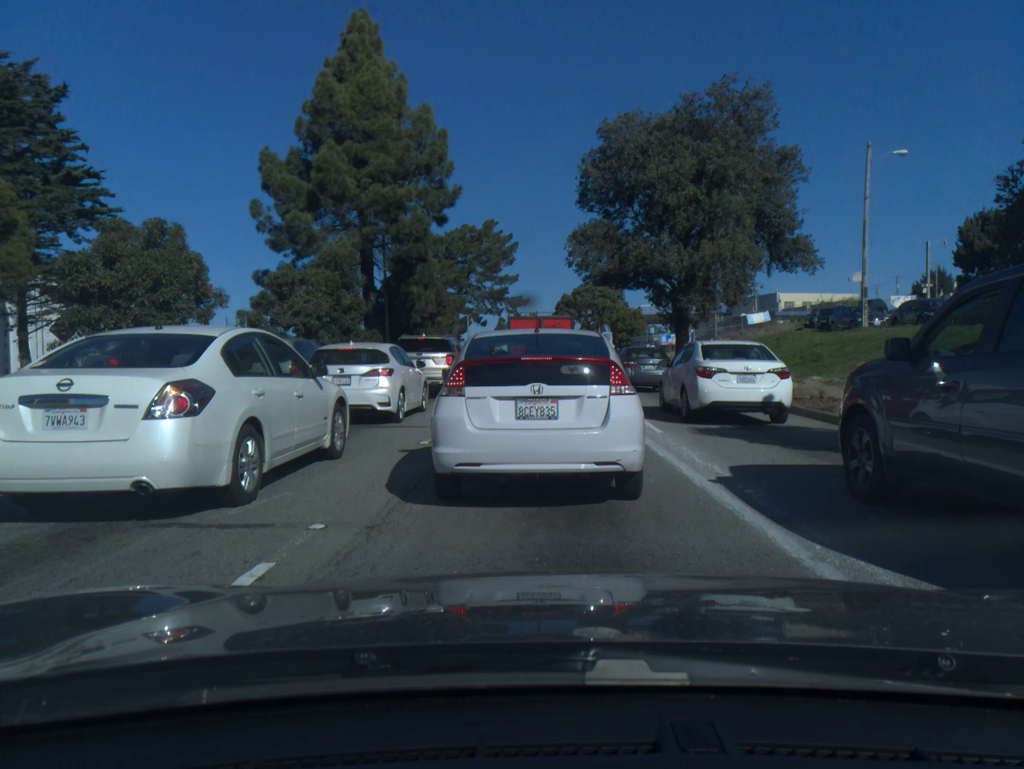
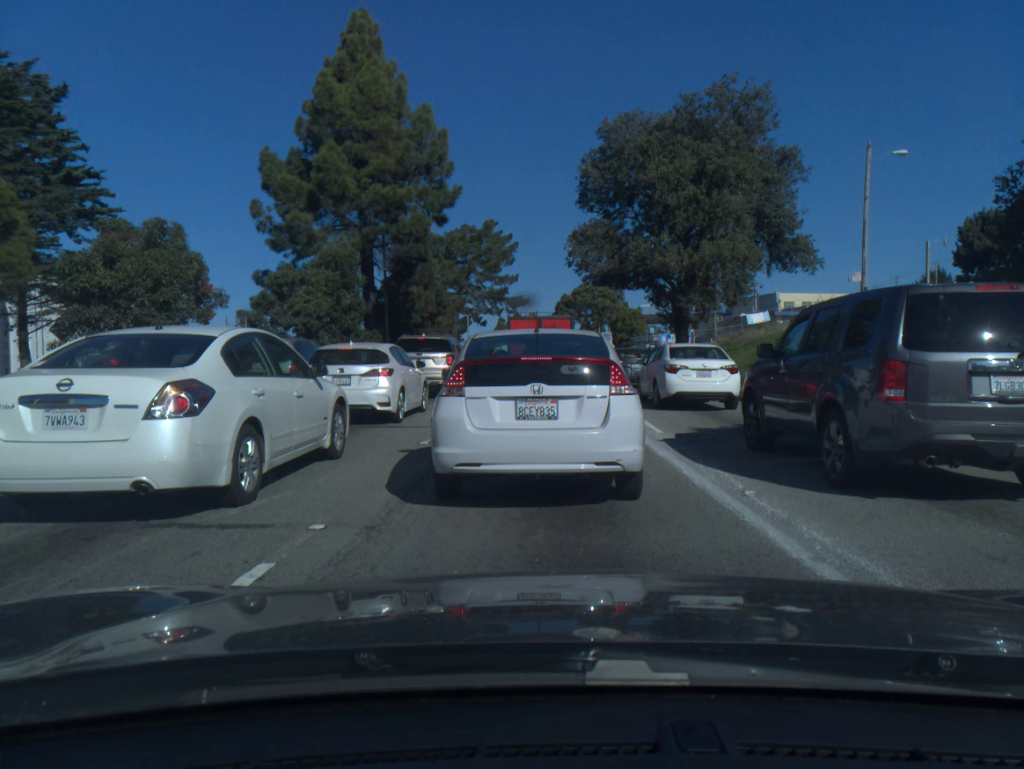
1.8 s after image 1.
(0.0, 0.0) m; 0°
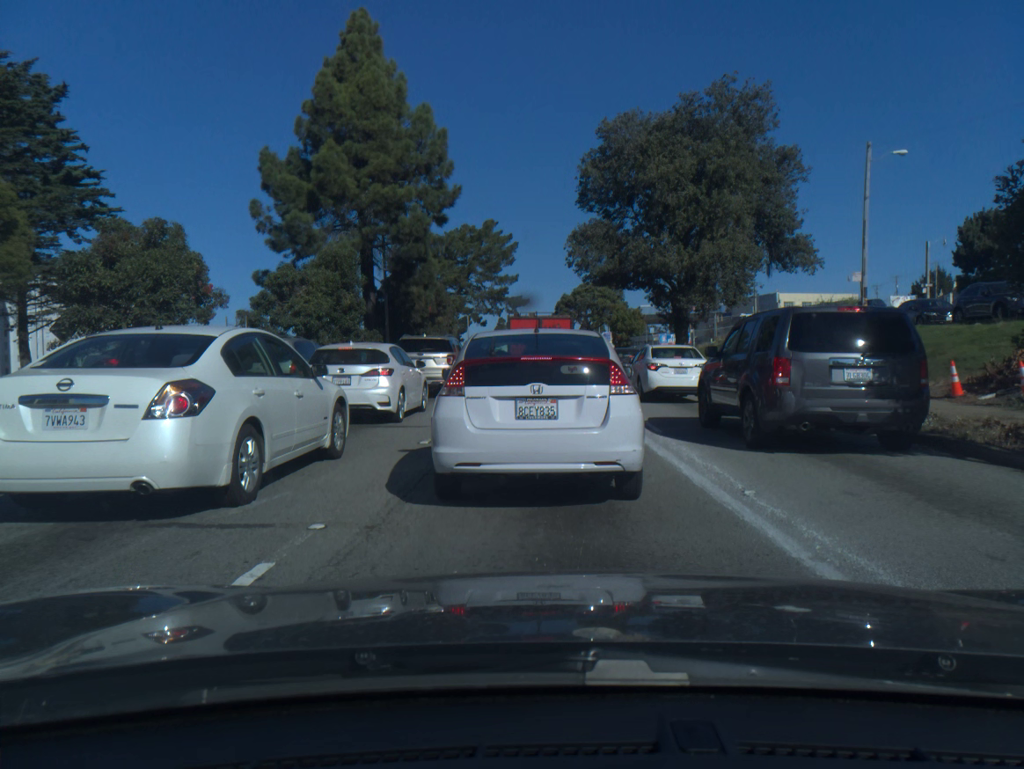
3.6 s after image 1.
(0.0, 0.0) m; 0°
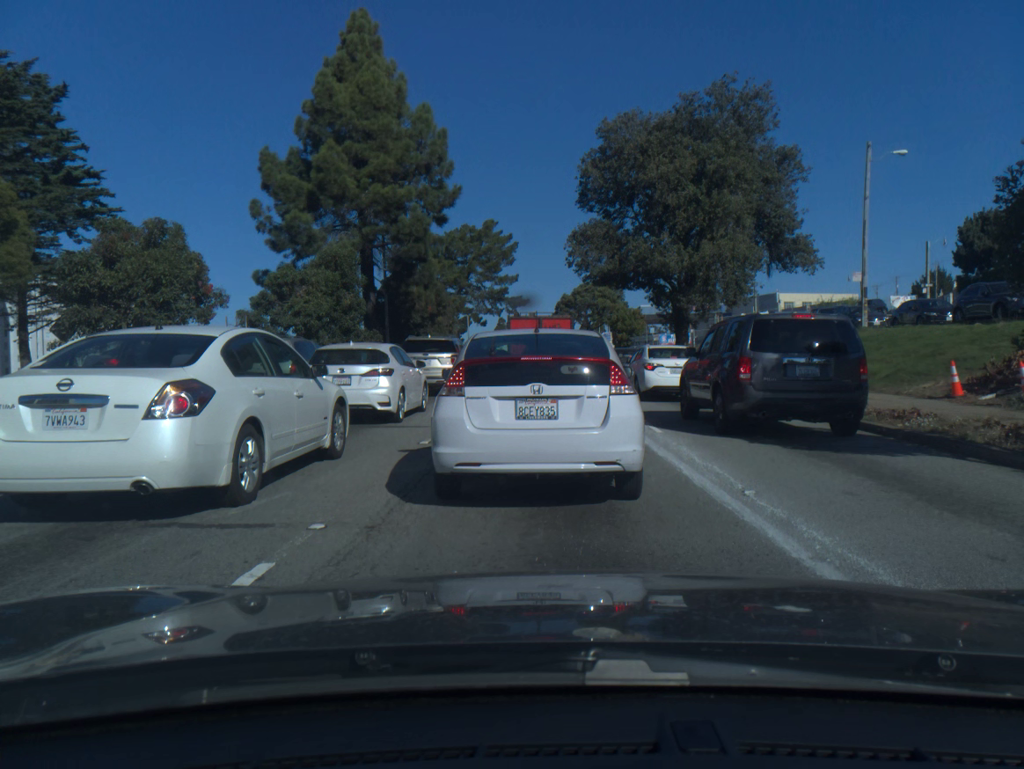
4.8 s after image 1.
(0.0, 0.0) m; 0°
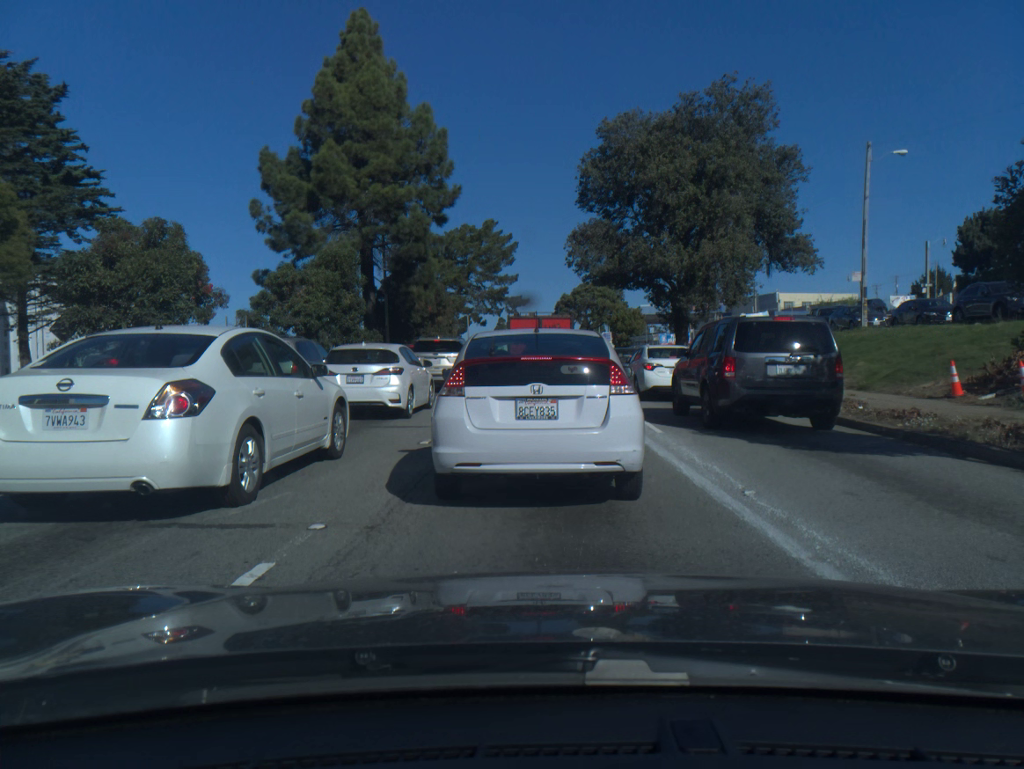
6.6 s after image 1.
(0.0, 0.0) m; 0°
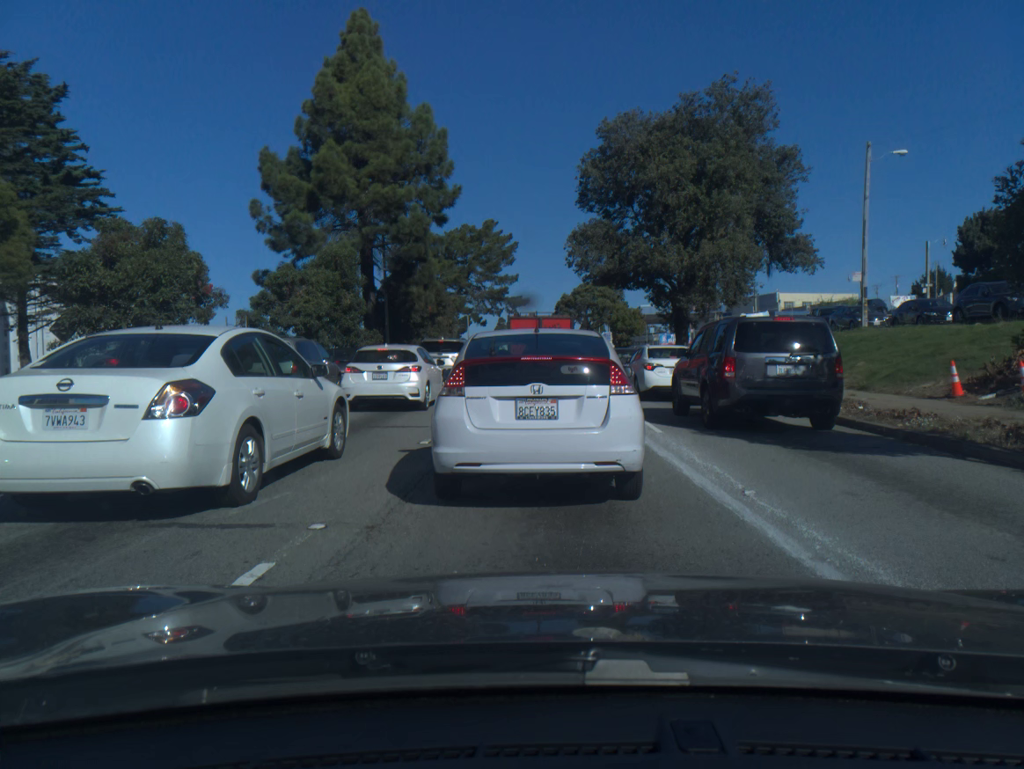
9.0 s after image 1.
(0.0, 0.0) m; 0°
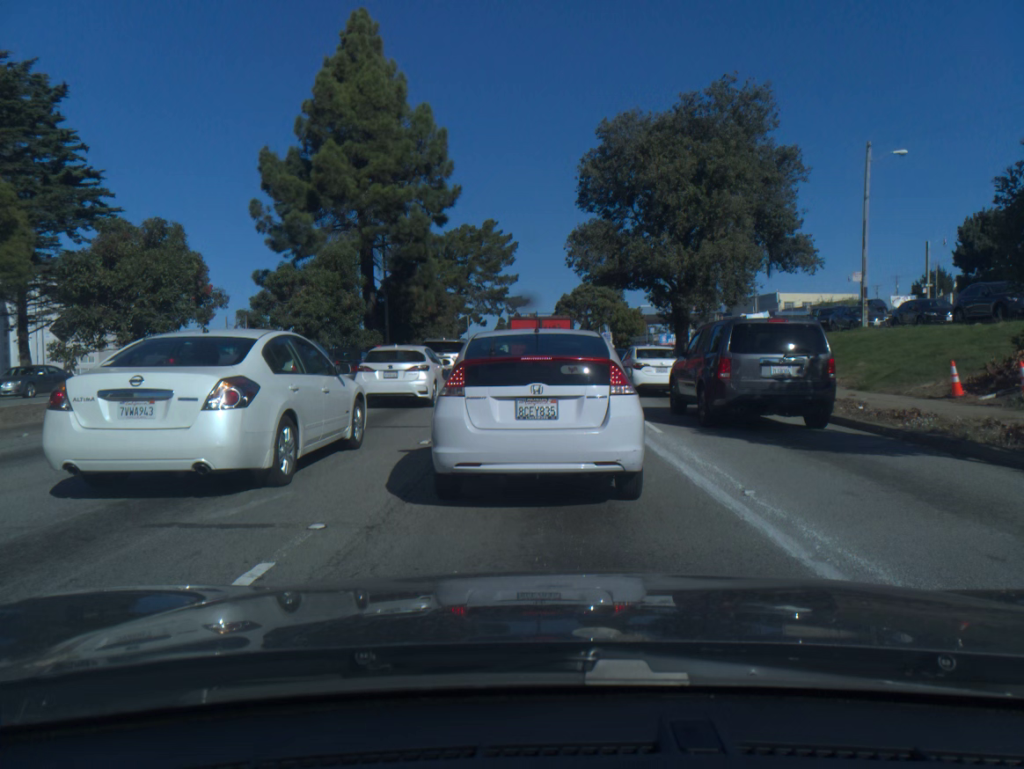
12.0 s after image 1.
(0.0, 0.0) m; 0°
